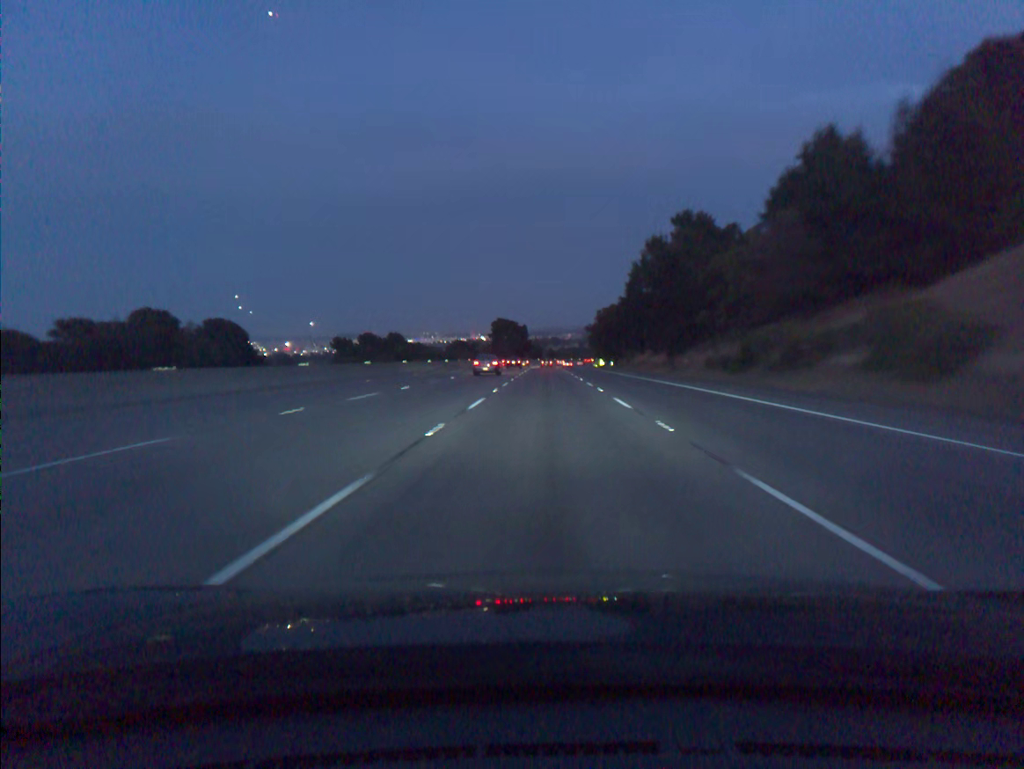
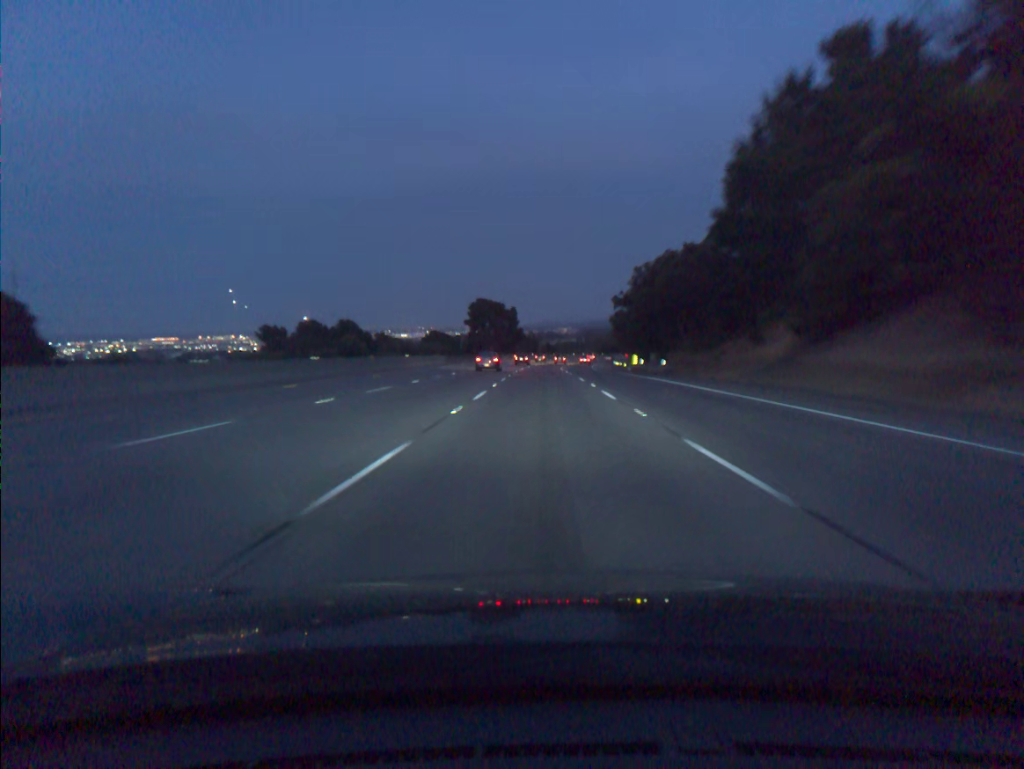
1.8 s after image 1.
(+0.2, +55.6) m; 0°
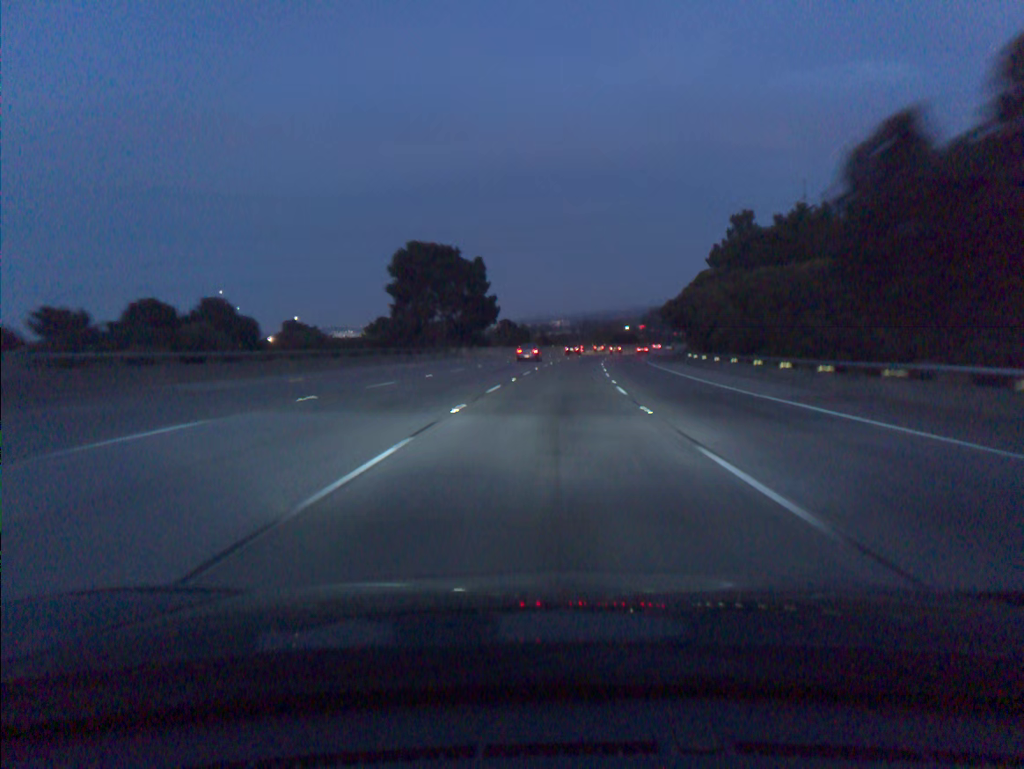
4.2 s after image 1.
(0.0, +74.2) m; 0°
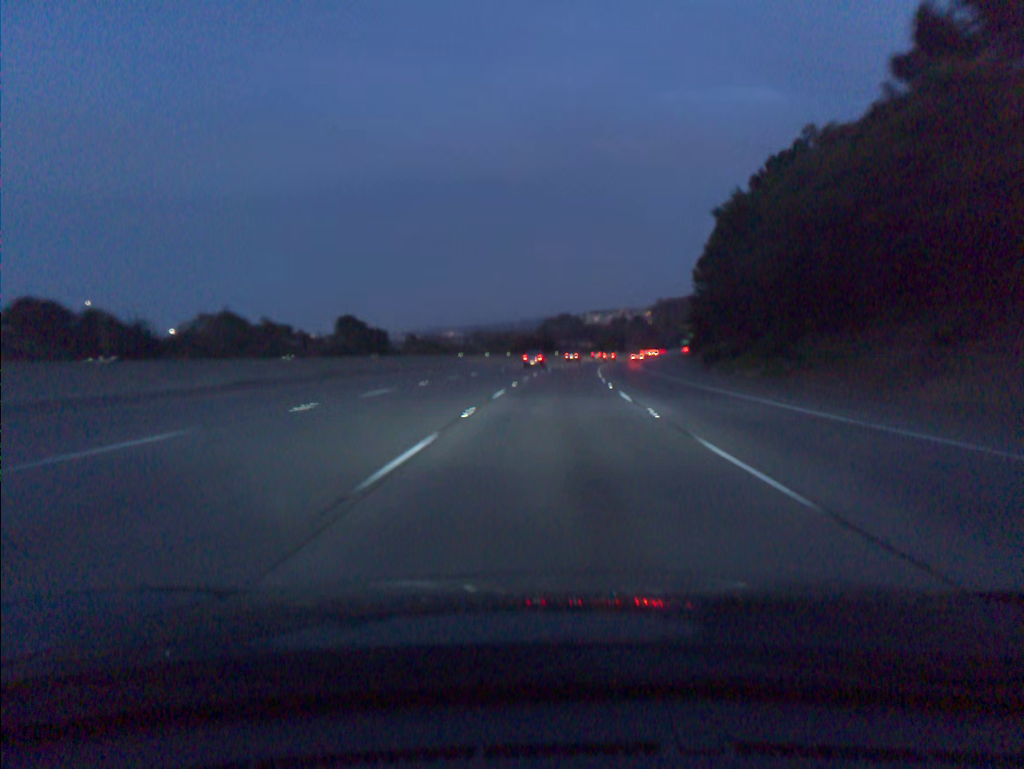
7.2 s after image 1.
(+5.8, +92.2) m; +8°
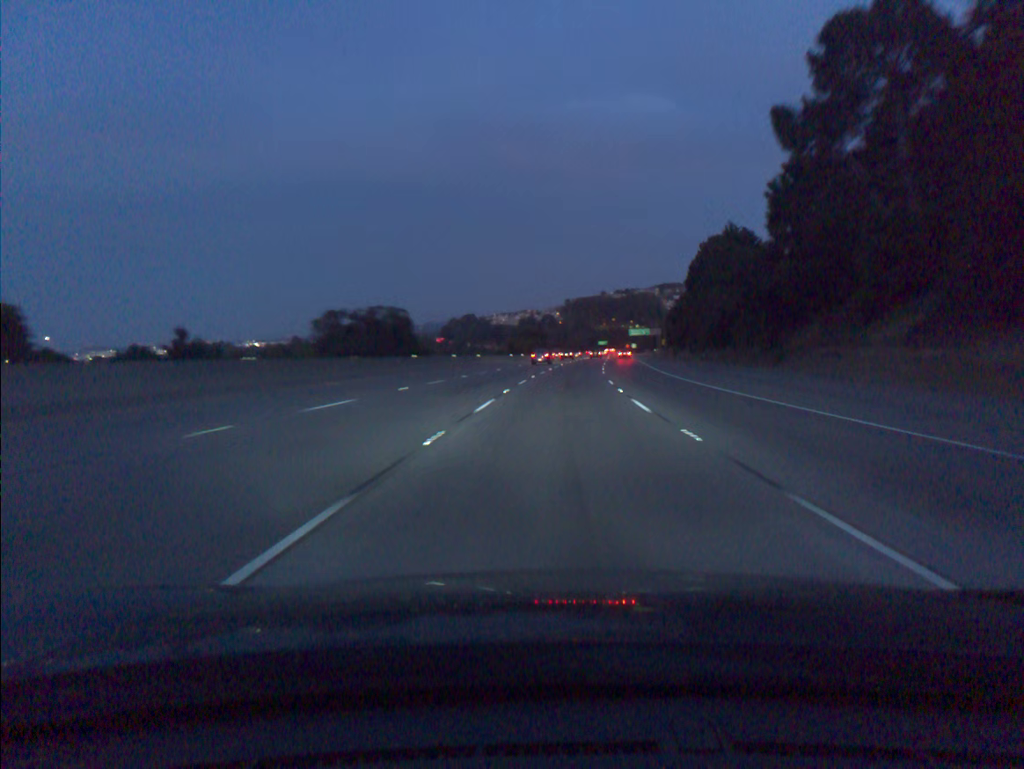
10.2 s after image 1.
(+5.5, +92.3) m; +7°
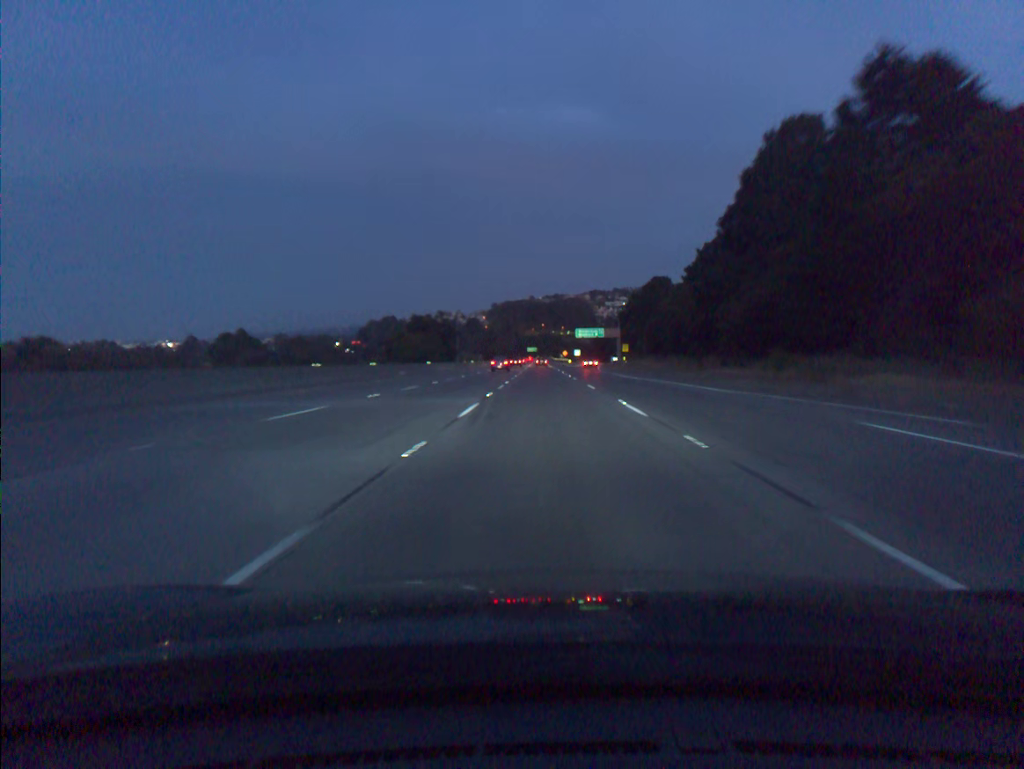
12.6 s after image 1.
(+3.6, +74.0) m; +5°
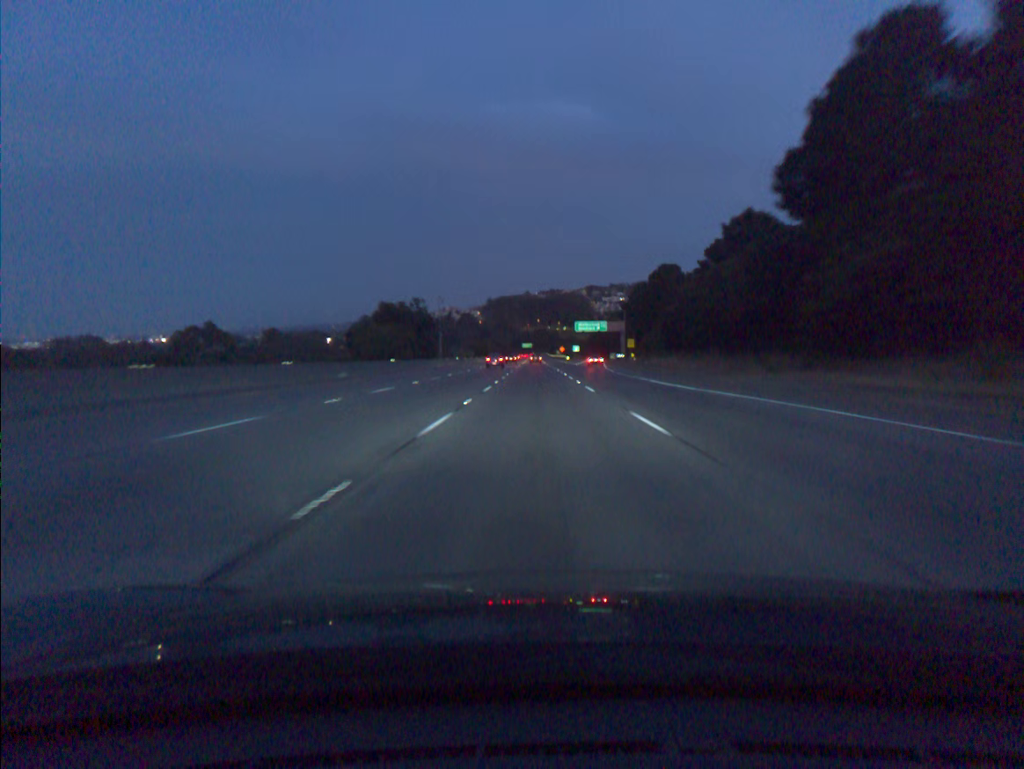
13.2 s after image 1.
(+0.1, +18.5) m; 0°
